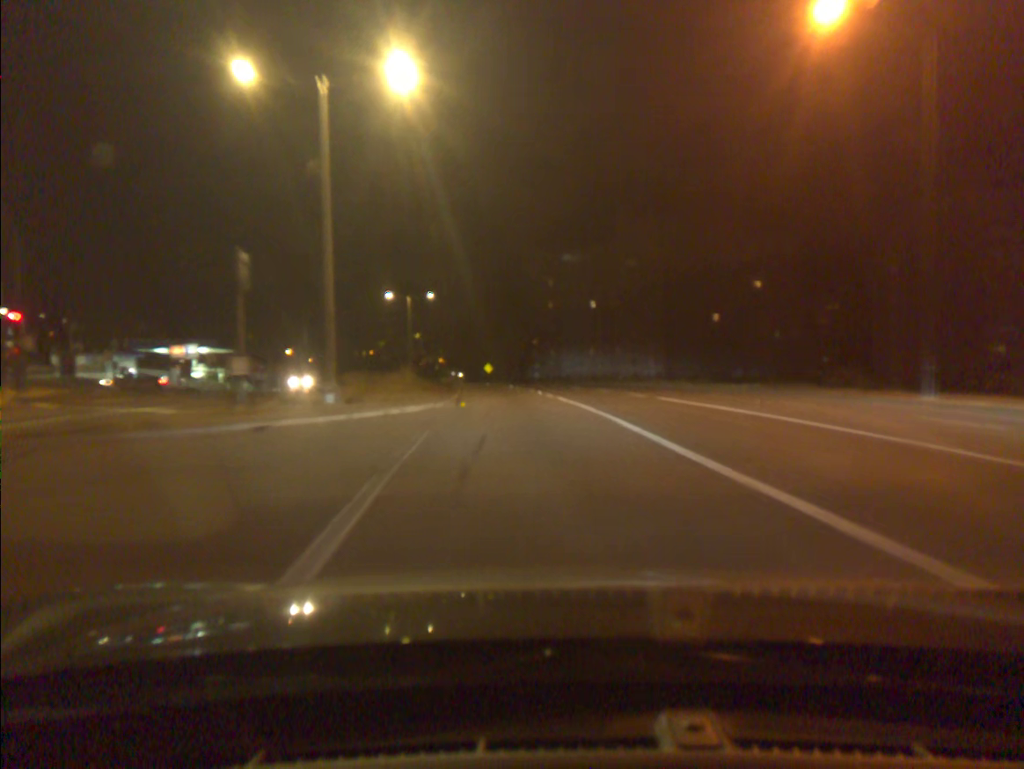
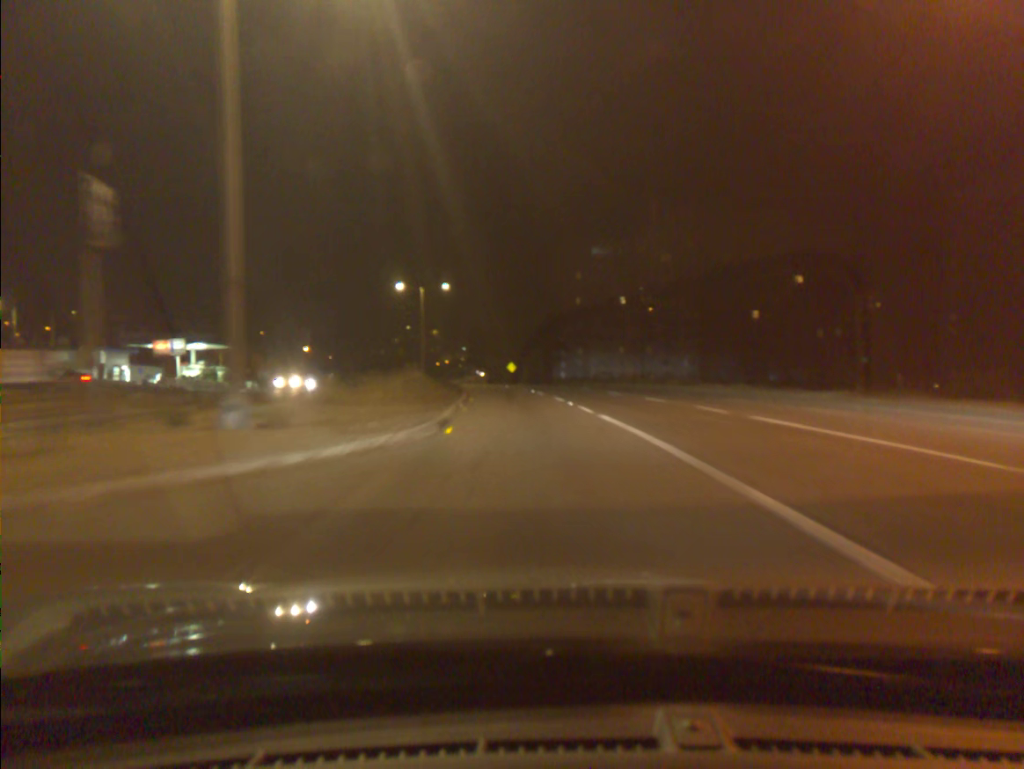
(-0.1, +8.6) m; -2°
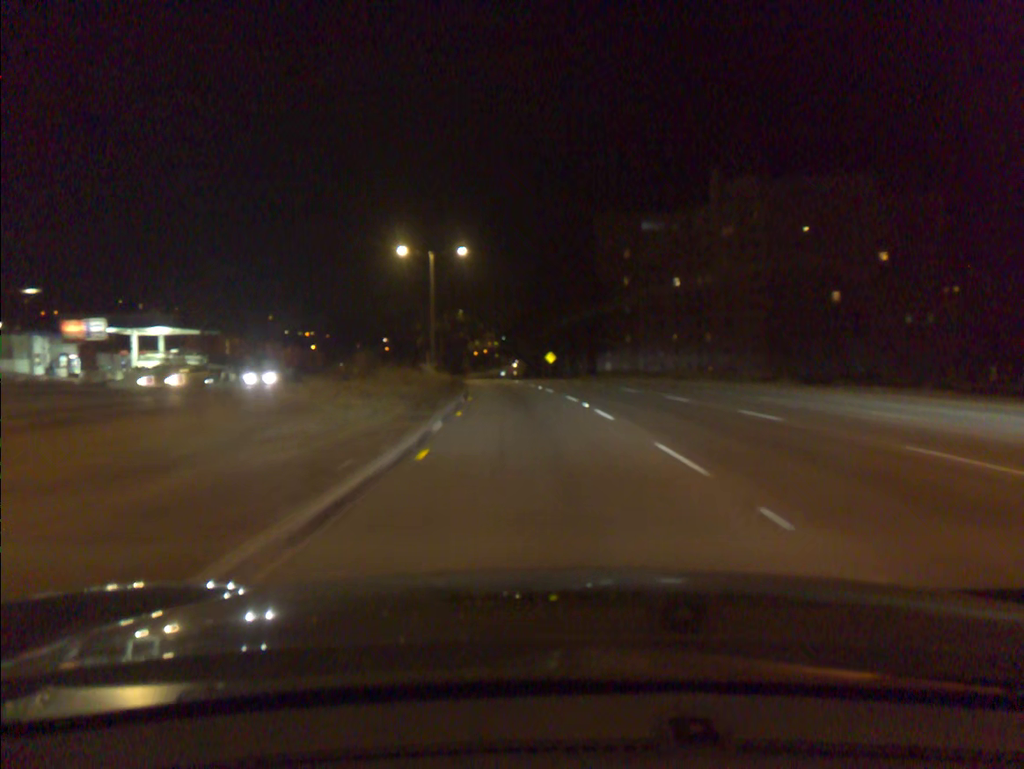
(-0.5, +18.2) m; -3°
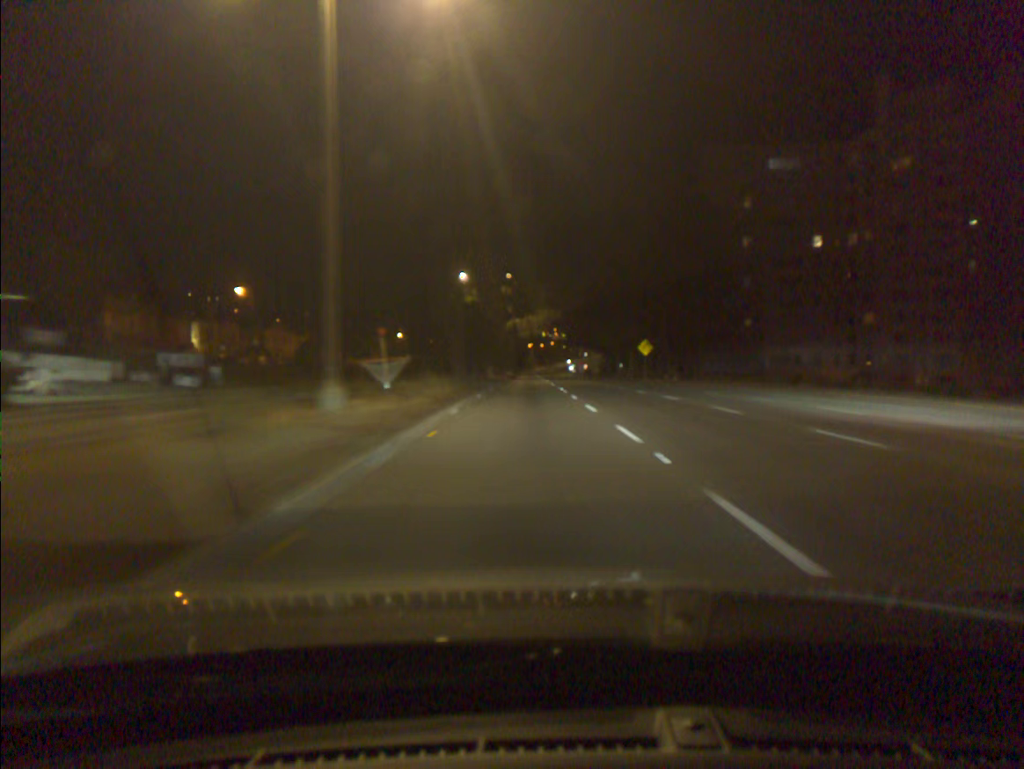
(-2.2, +40.8) m; -5°
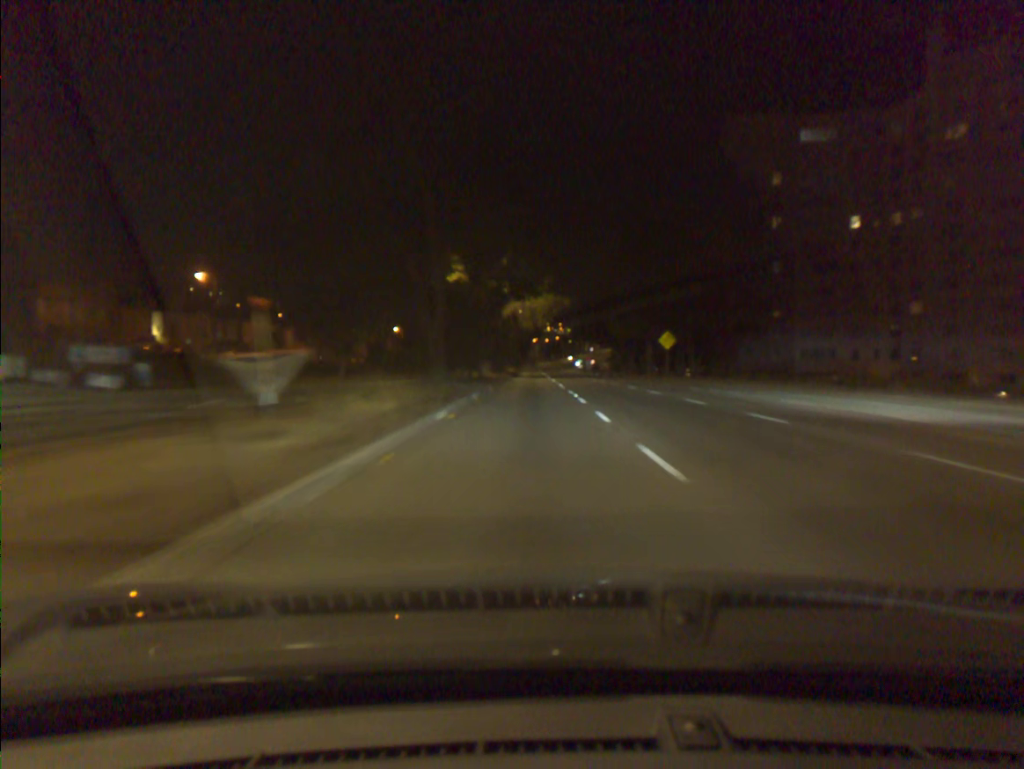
(0.0, +11.2) m; 0°
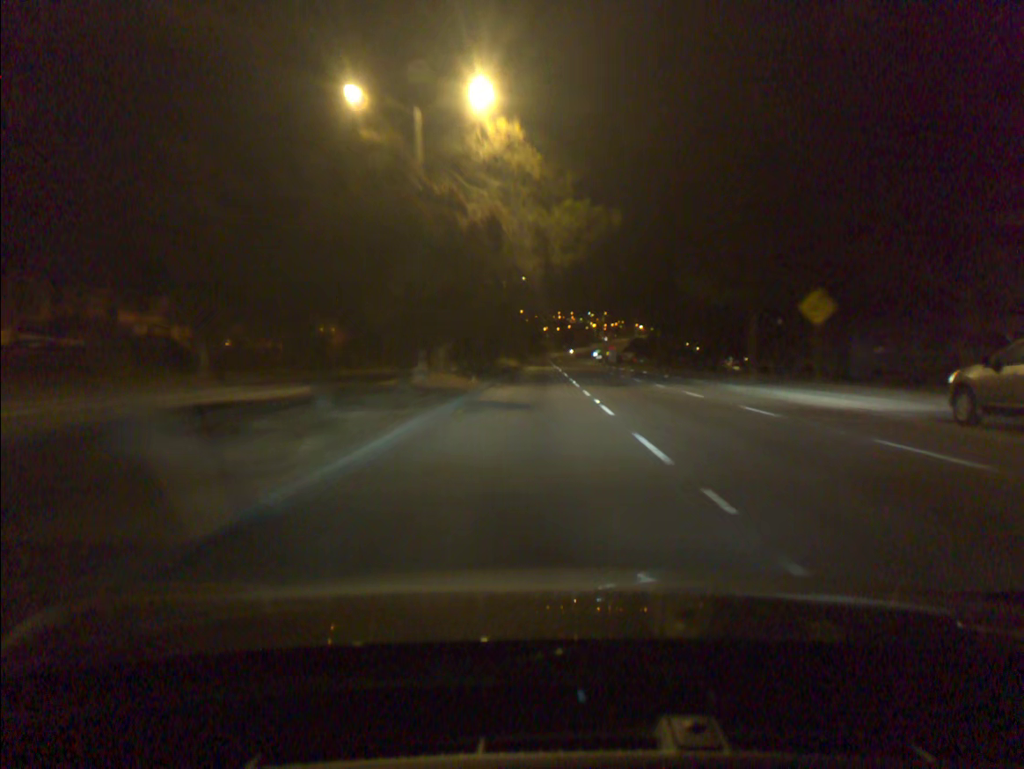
(-0.3, +35.9) m; -1°
